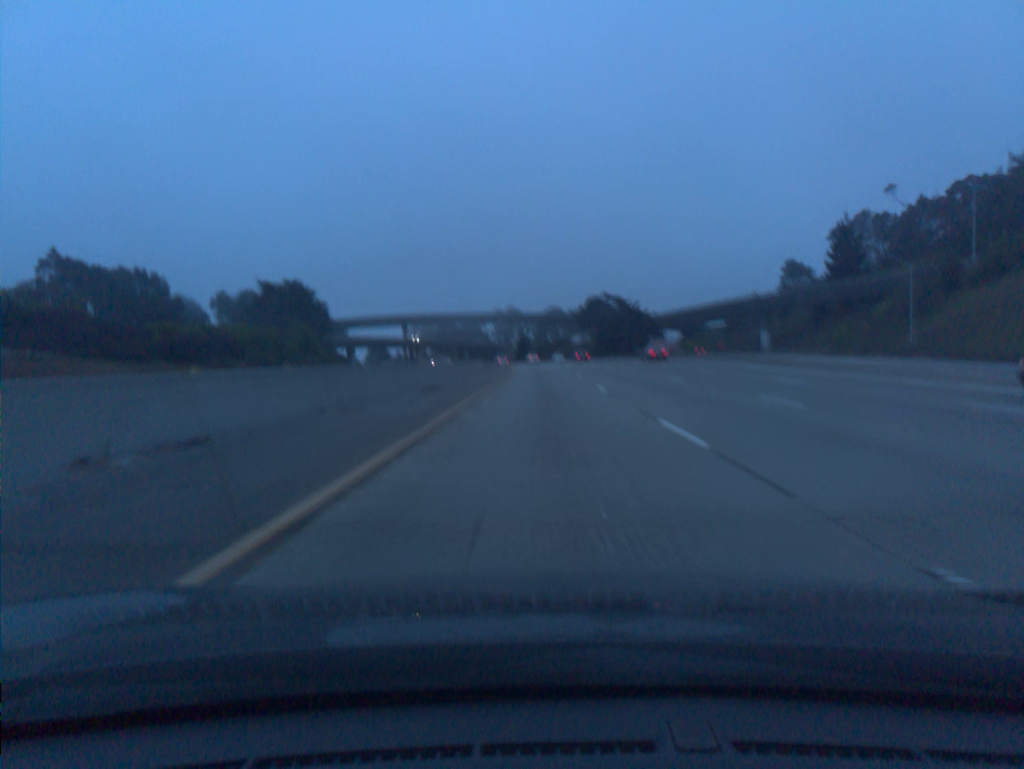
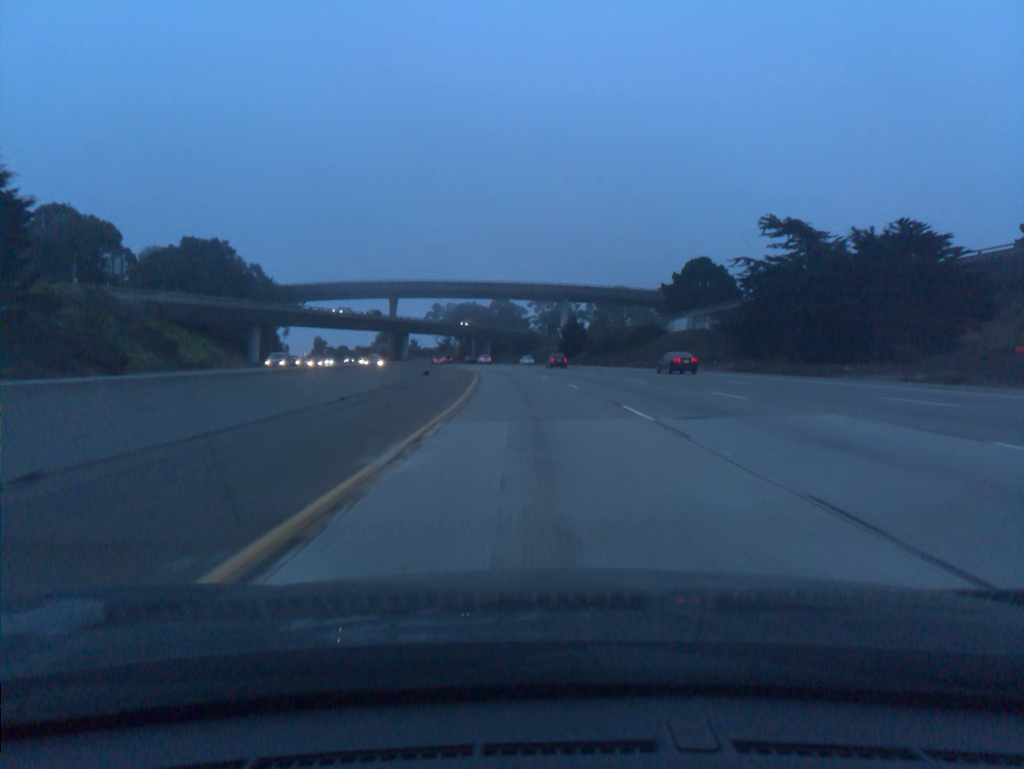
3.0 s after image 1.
(-1.7, +97.9) m; -3°
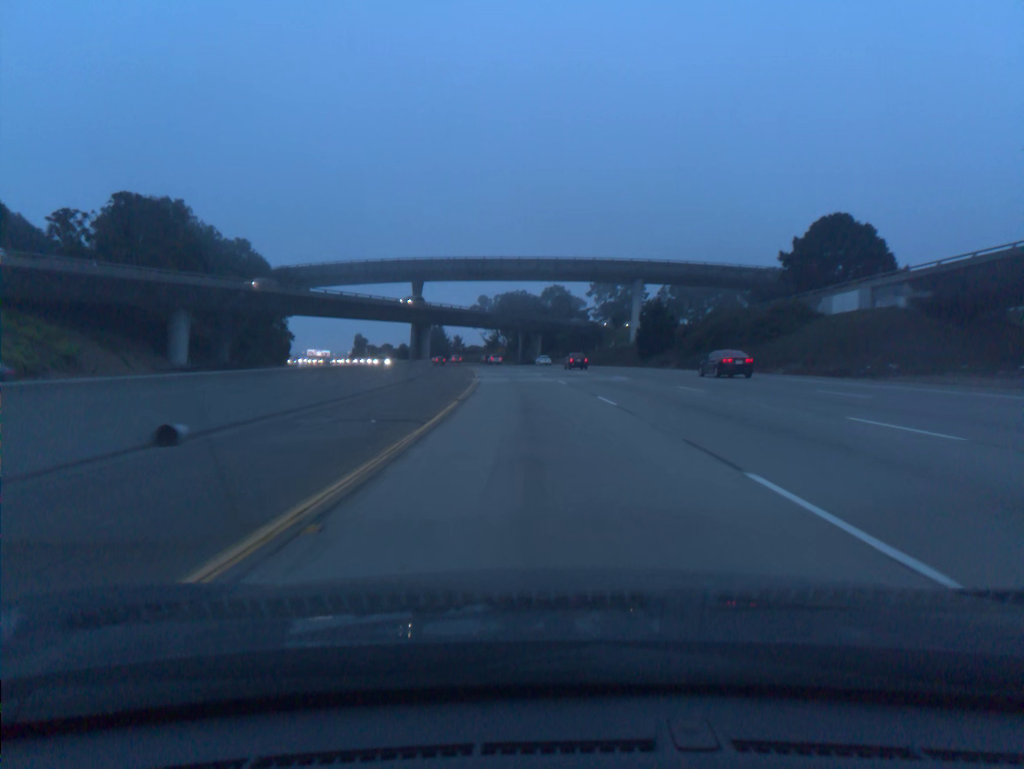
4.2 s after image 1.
(-1.3, +39.2) m; -4°
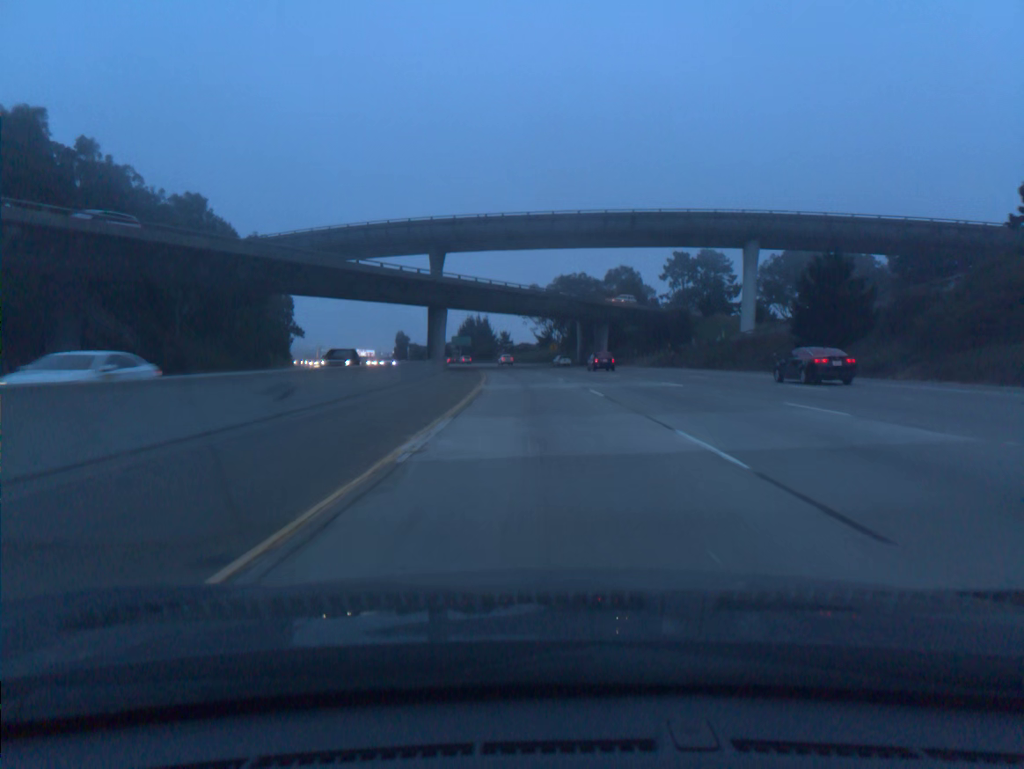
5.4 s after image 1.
(-1.4, +39.3) m; -4°
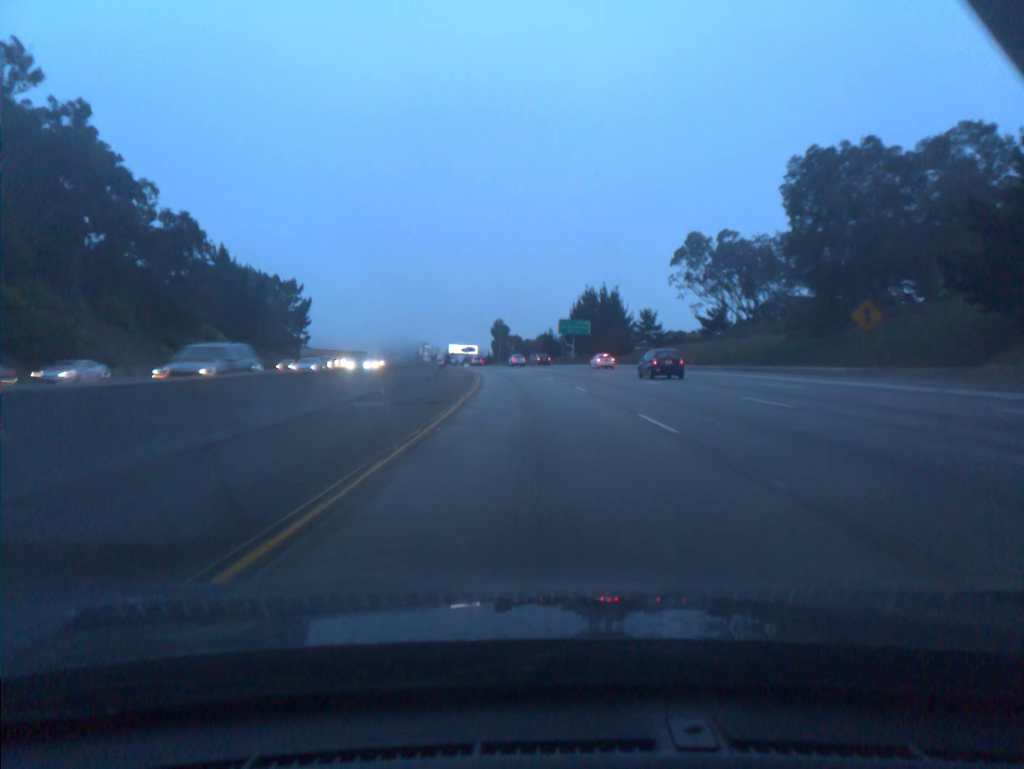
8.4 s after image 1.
(-7.4, +98.3) m; -9°
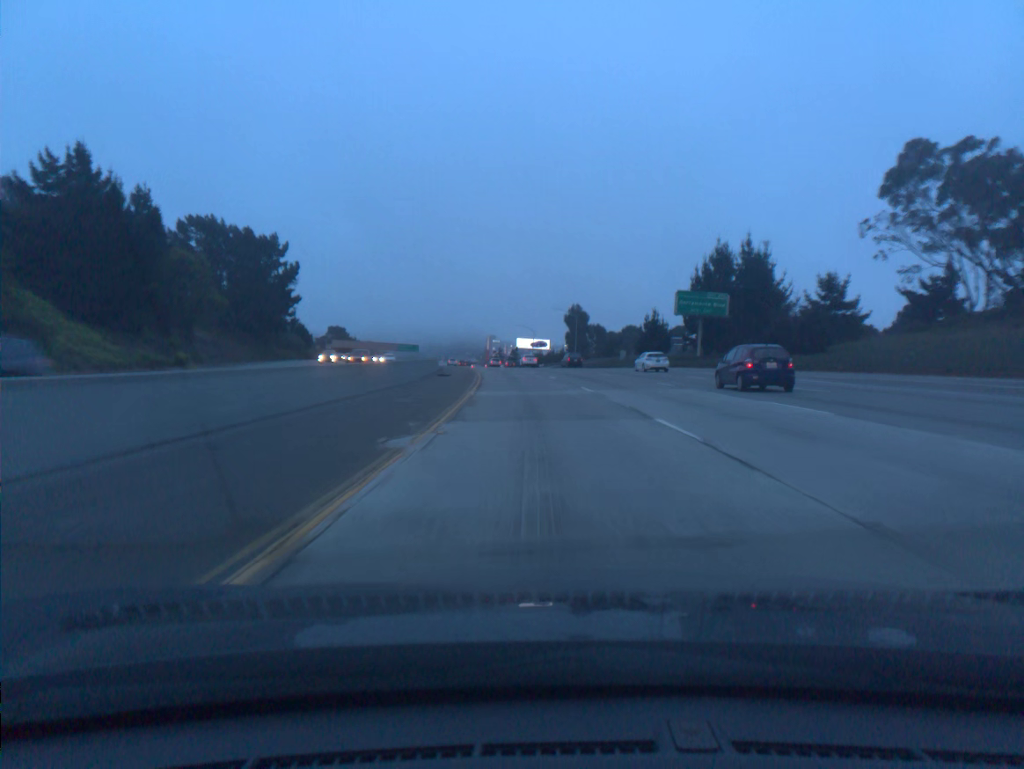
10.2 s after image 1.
(-3.2, +59.4) m; -6°
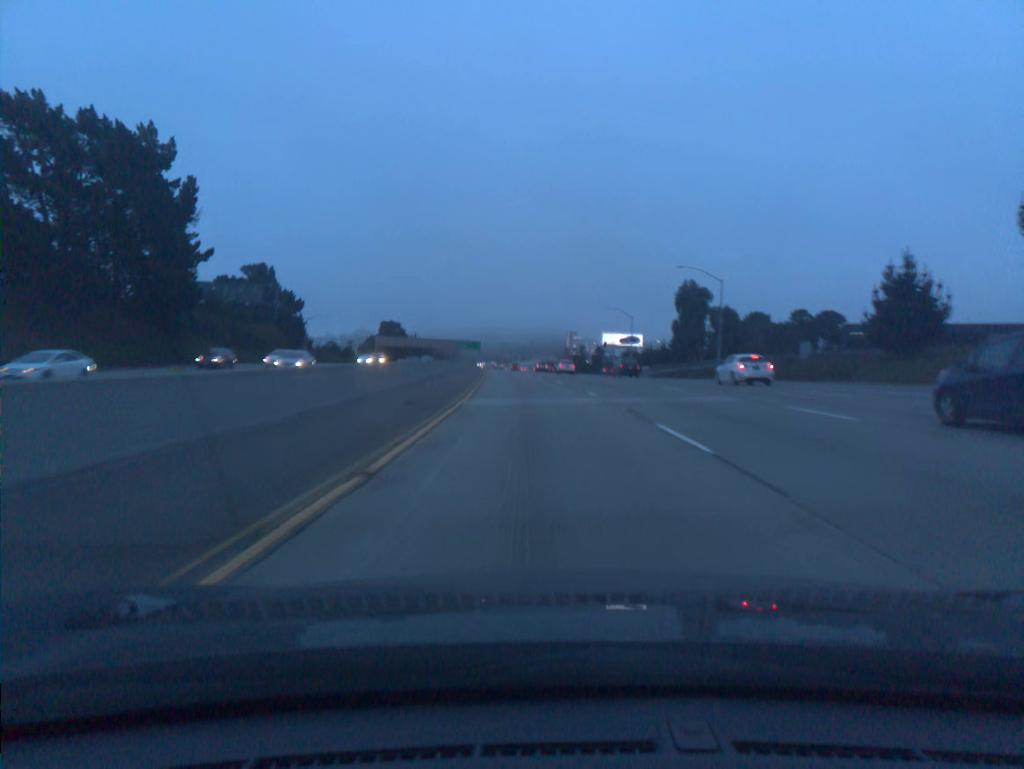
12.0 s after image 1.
(-2.9, +59.3) m; -6°
